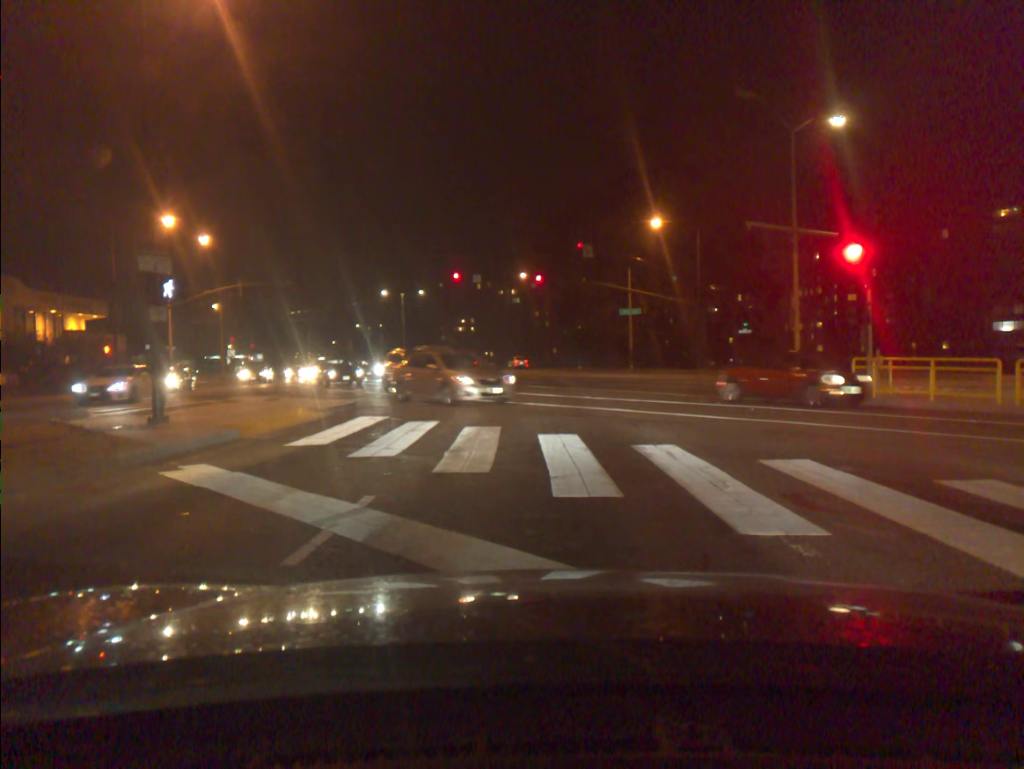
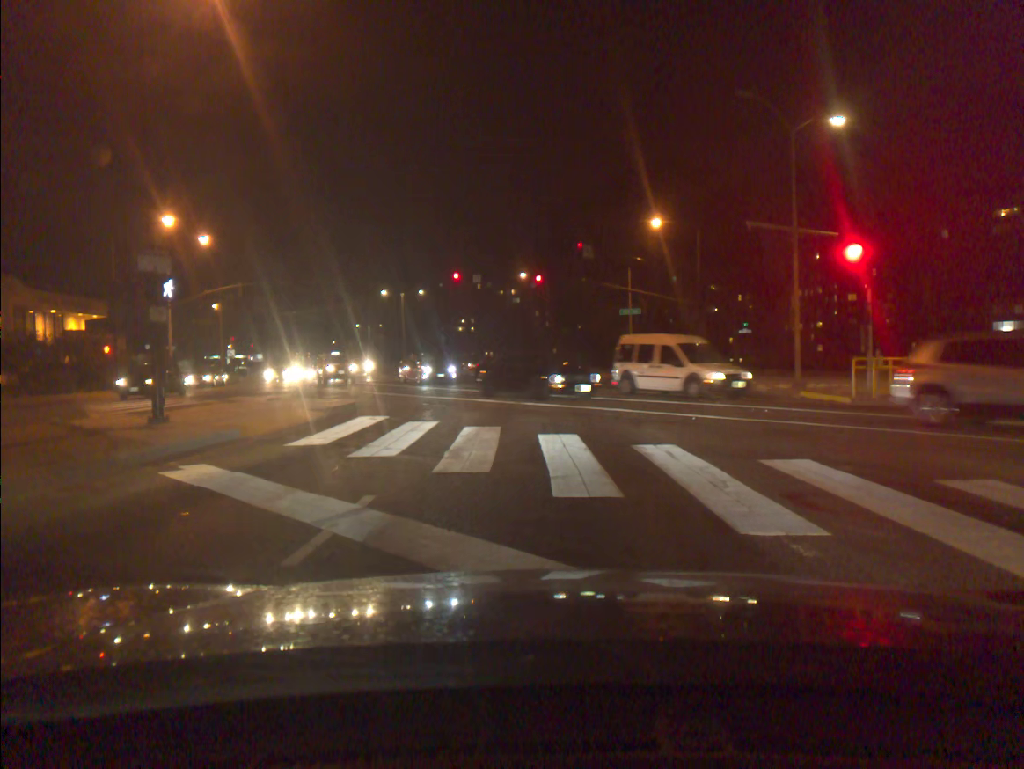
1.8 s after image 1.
(0.0, 0.0) m; 0°
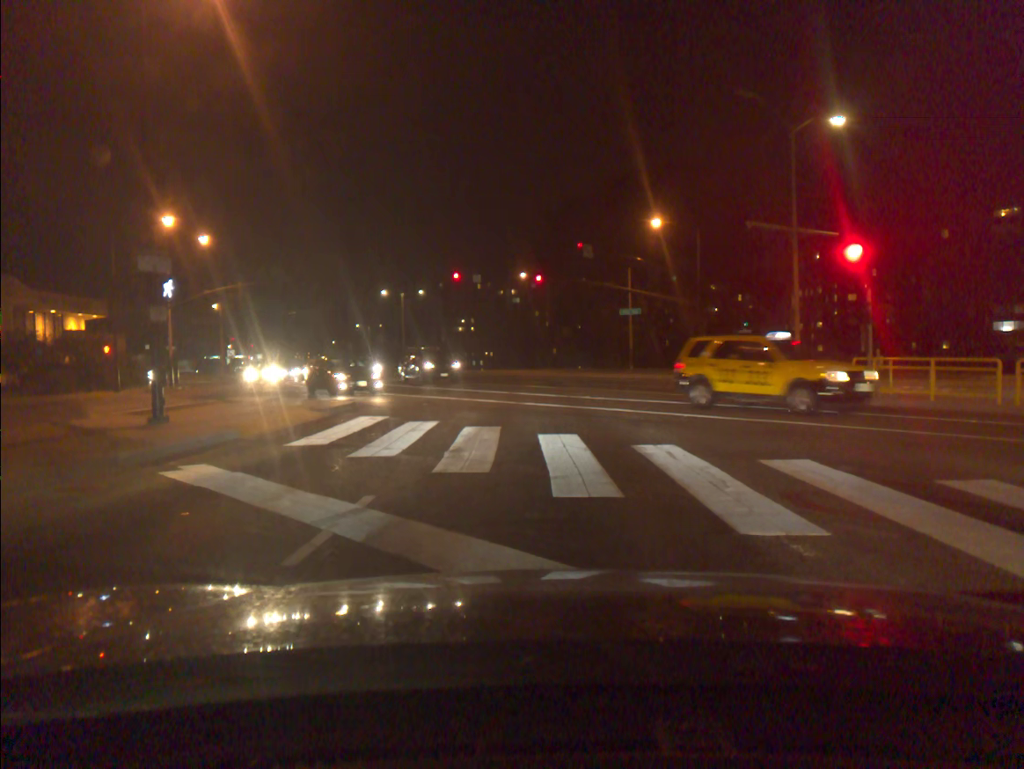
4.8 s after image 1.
(0.0, 0.0) m; +1°
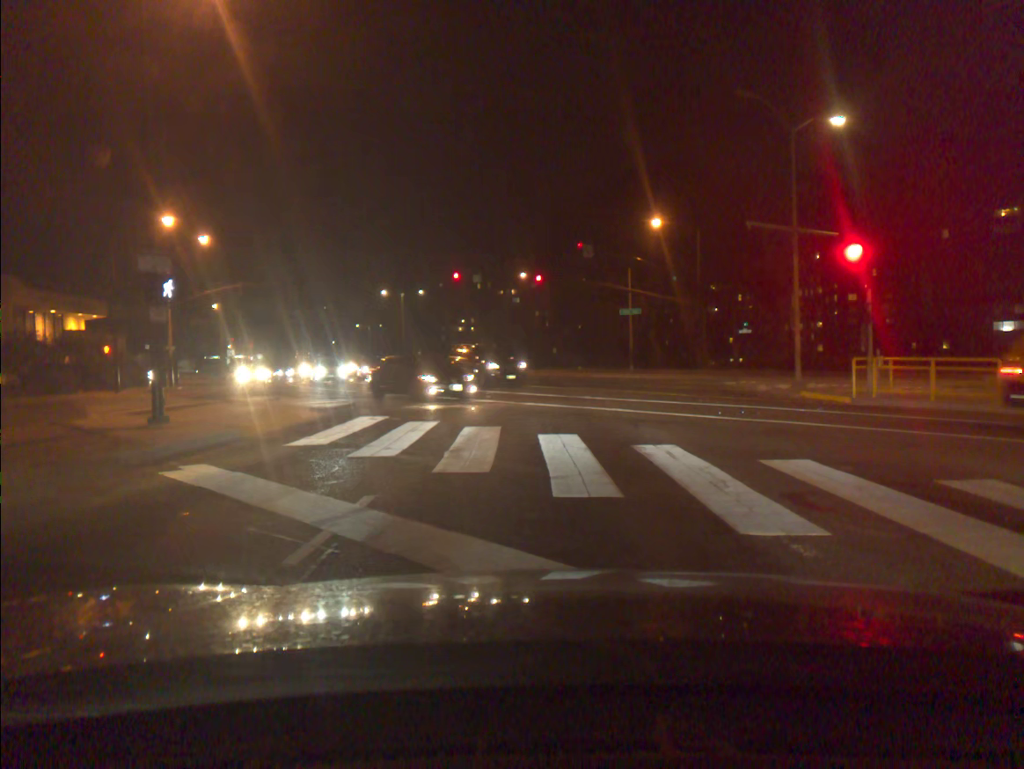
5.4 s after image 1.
(0.0, 0.0) m; 0°
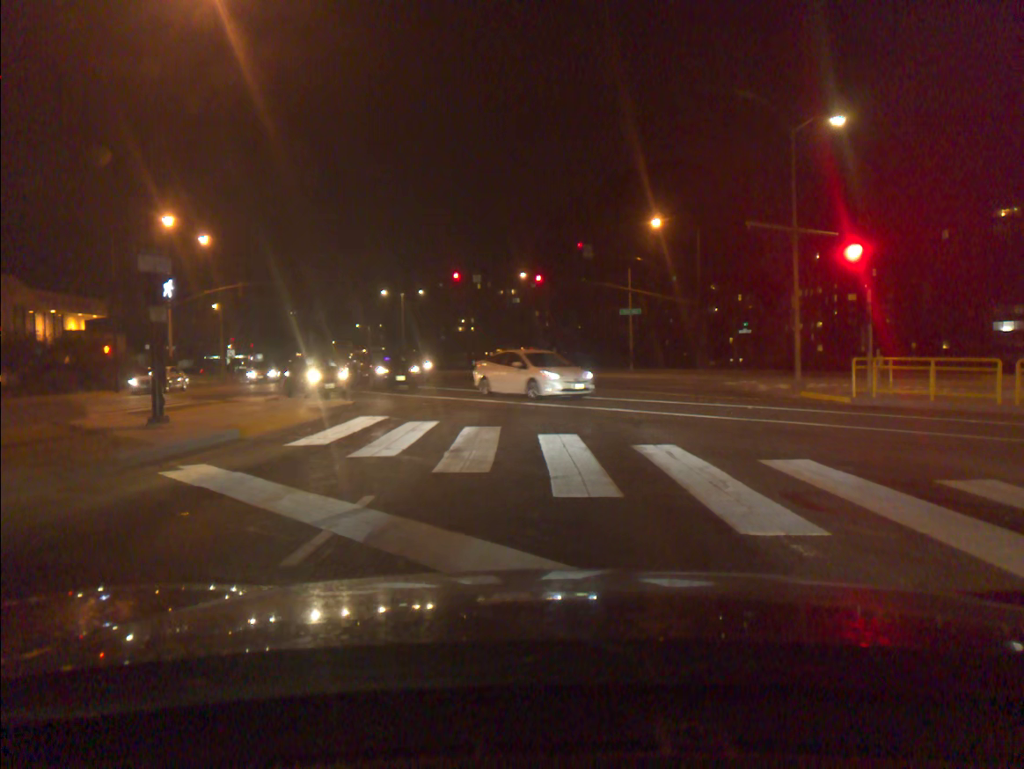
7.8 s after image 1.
(0.0, 0.0) m; +1°
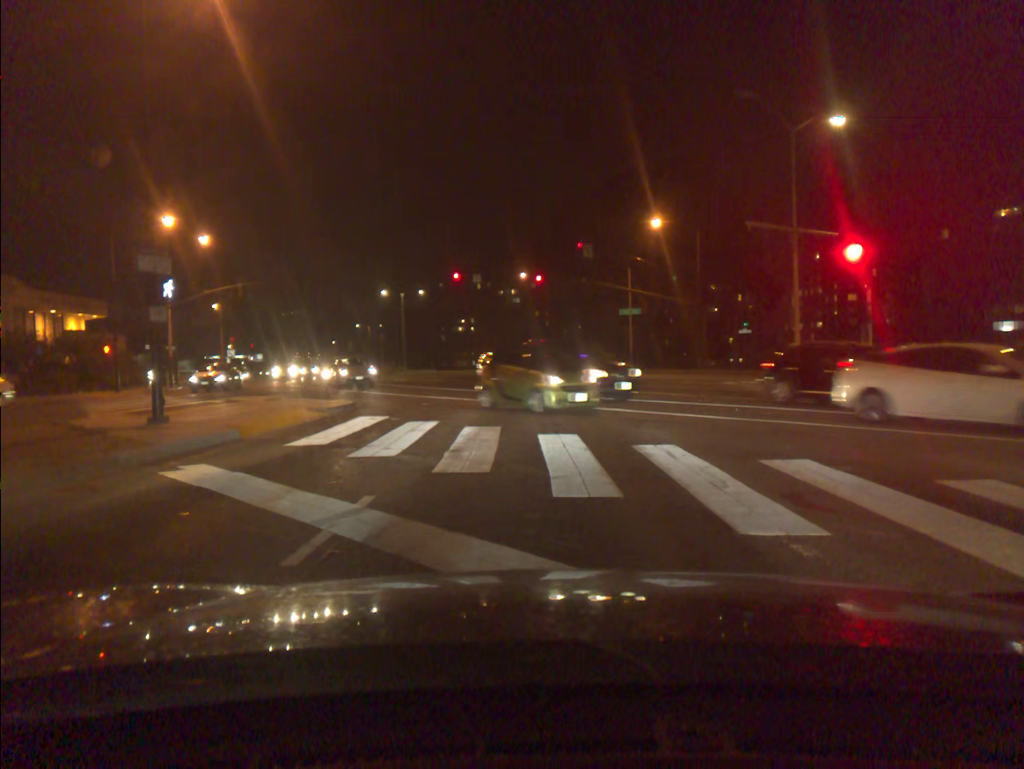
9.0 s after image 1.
(0.0, 0.0) m; 0°
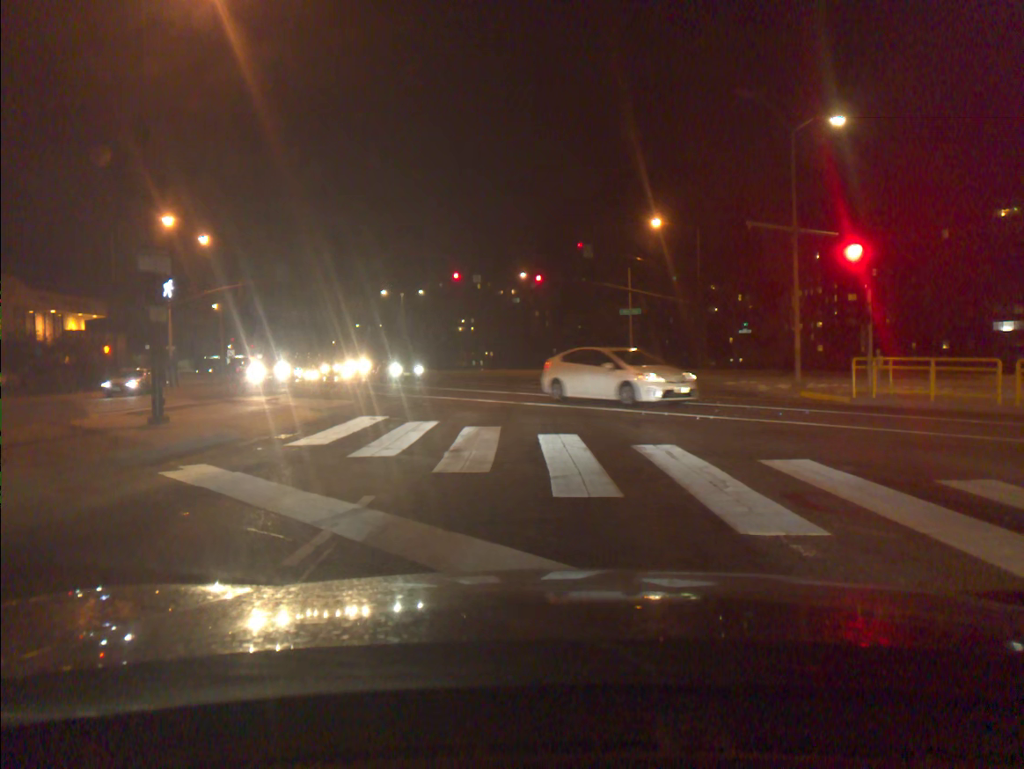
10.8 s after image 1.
(0.0, 0.0) m; 0°
